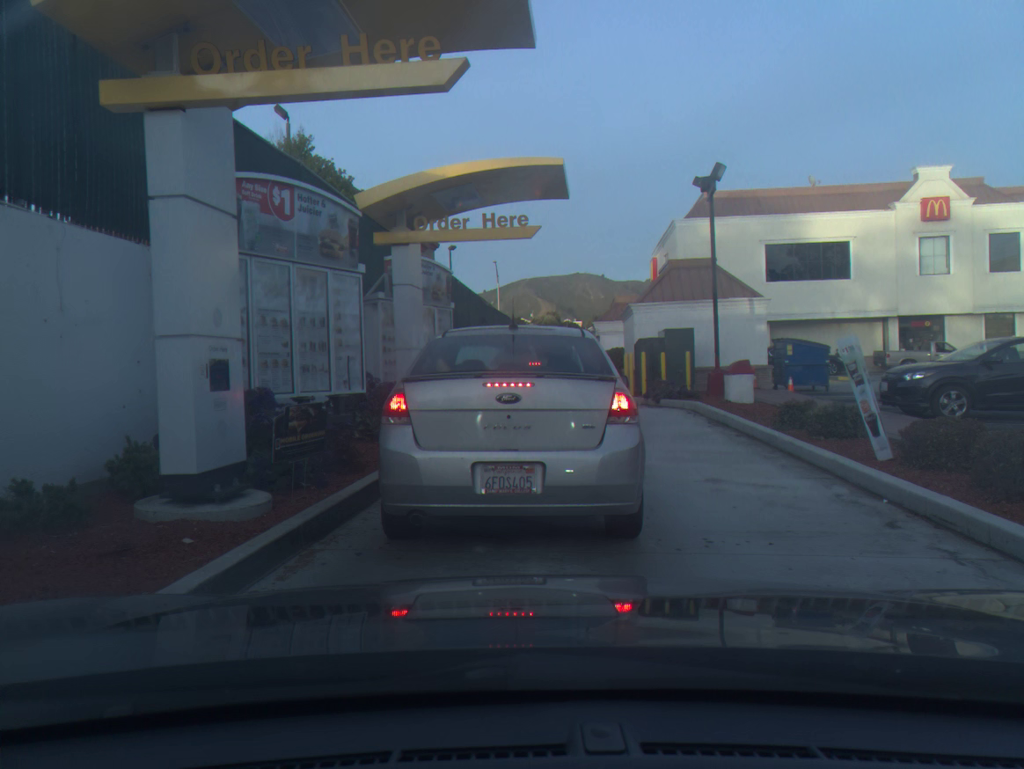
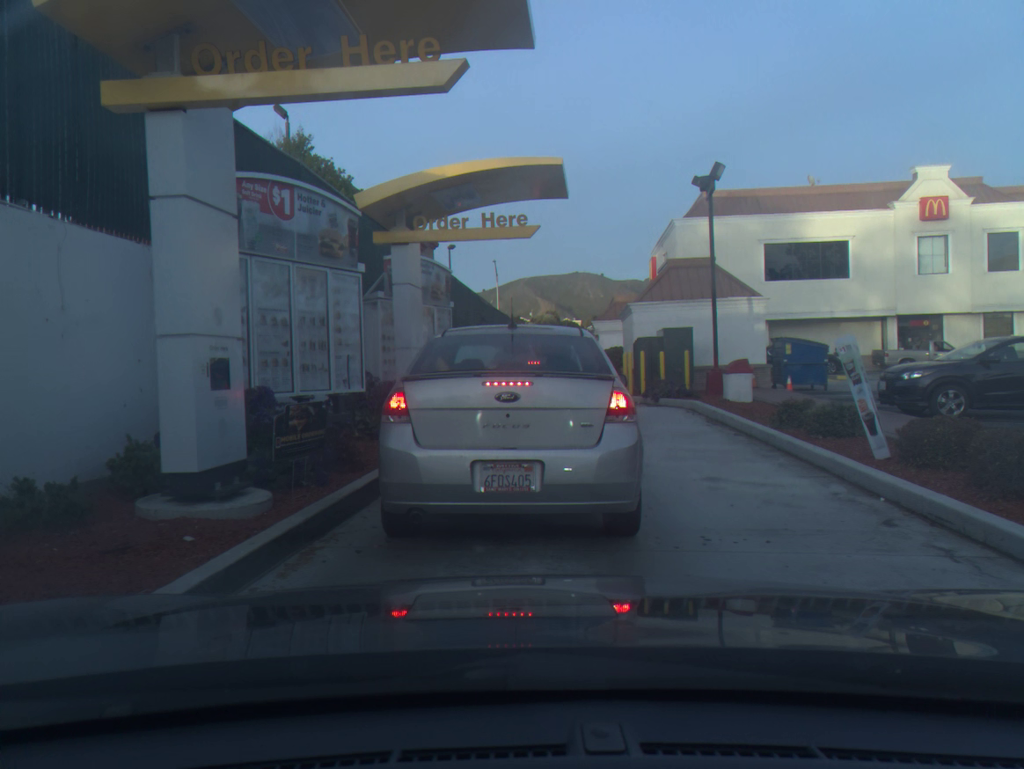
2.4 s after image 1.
(0.0, 0.0) m; 0°
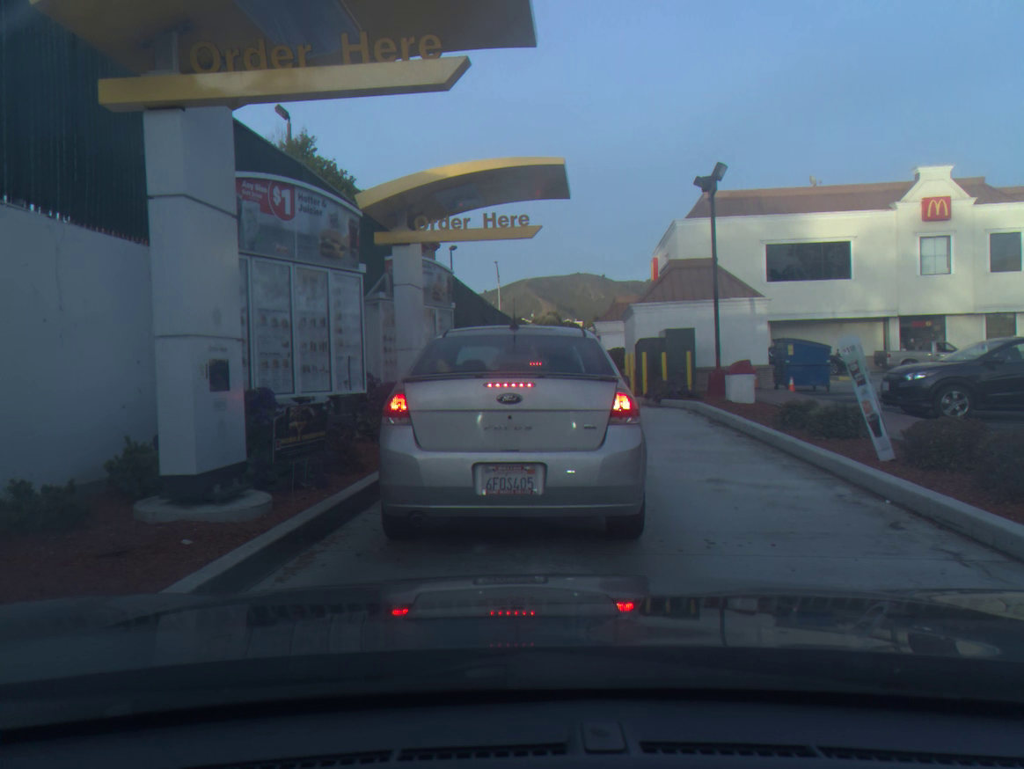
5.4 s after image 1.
(0.0, +0.1) m; 0°
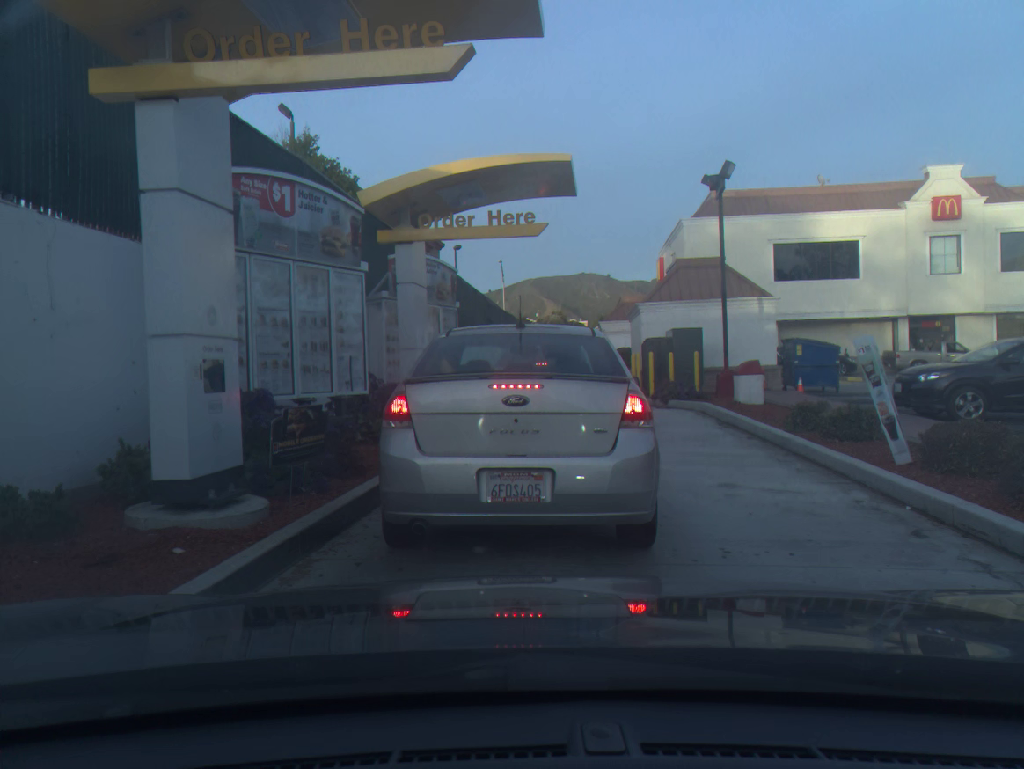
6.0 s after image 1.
(0.0, +0.2) m; 0°
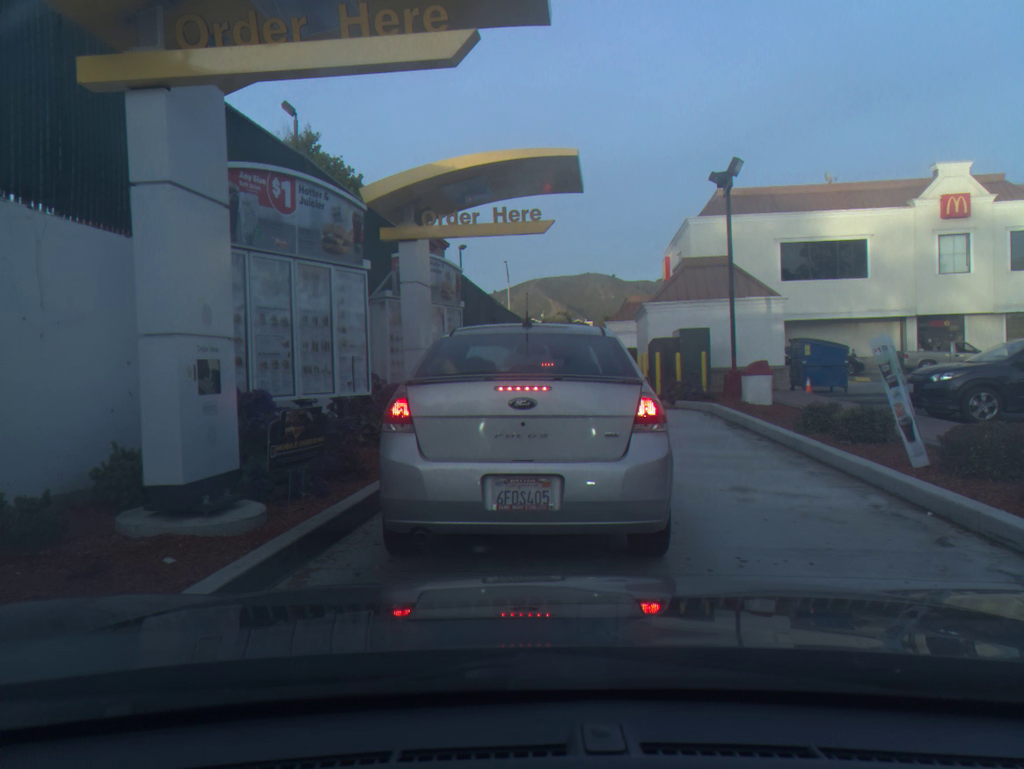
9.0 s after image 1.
(0.0, +0.2) m; 0°
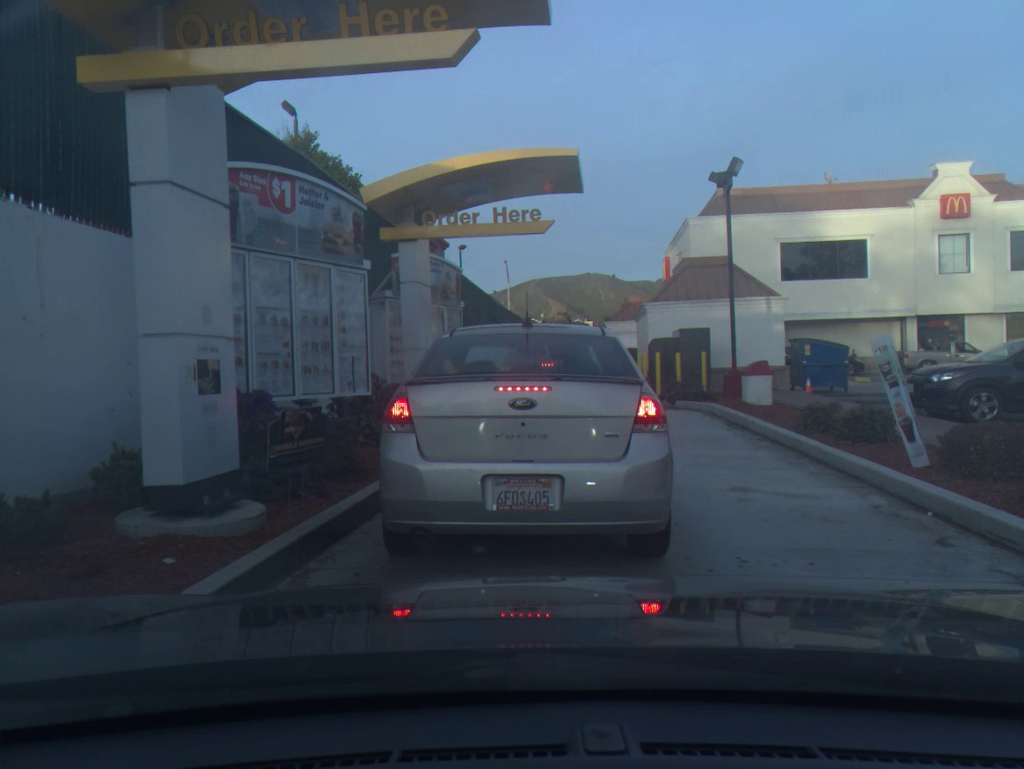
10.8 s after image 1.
(0.0, 0.0) m; 0°
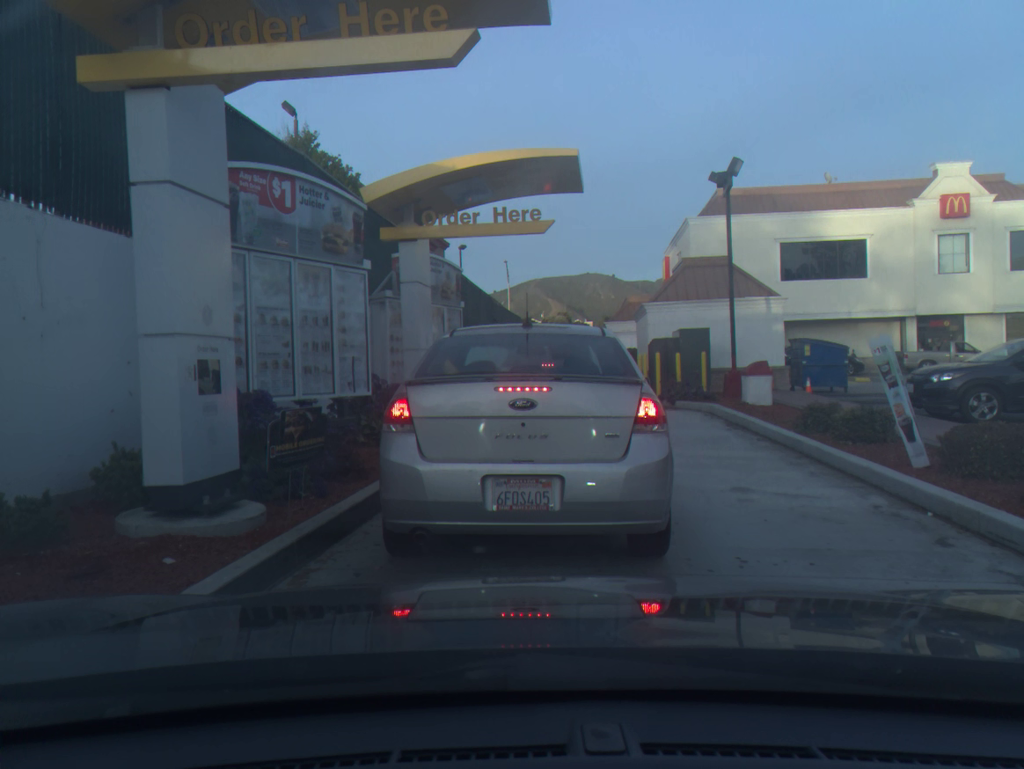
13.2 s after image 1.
(0.0, 0.0) m; 0°
